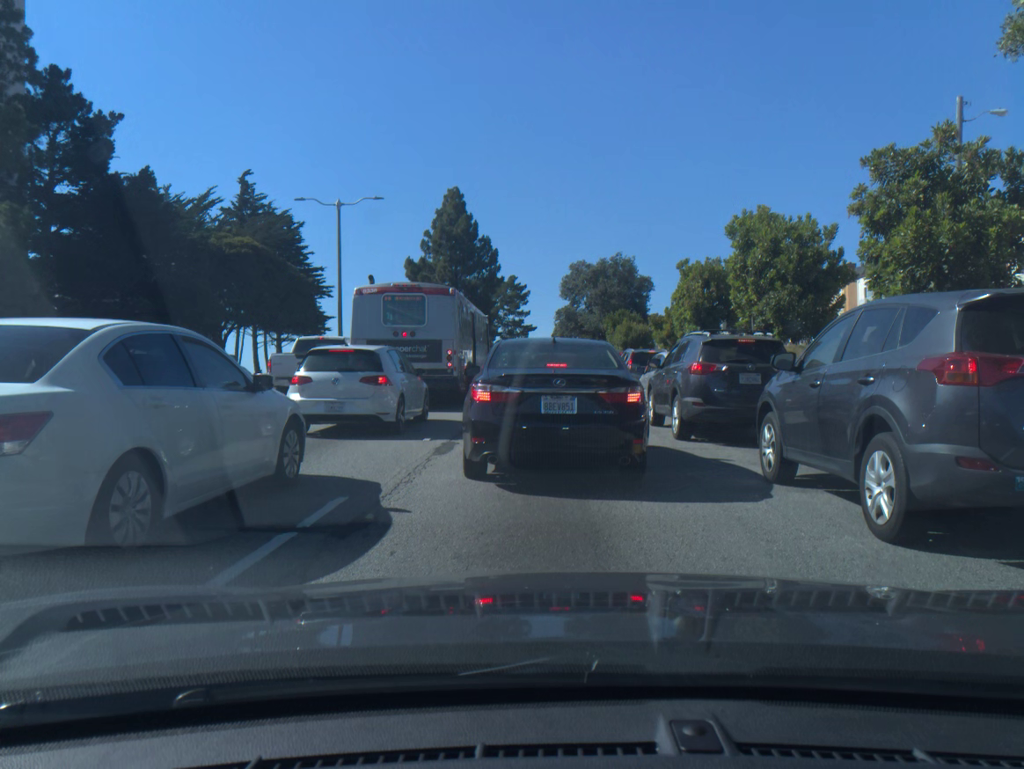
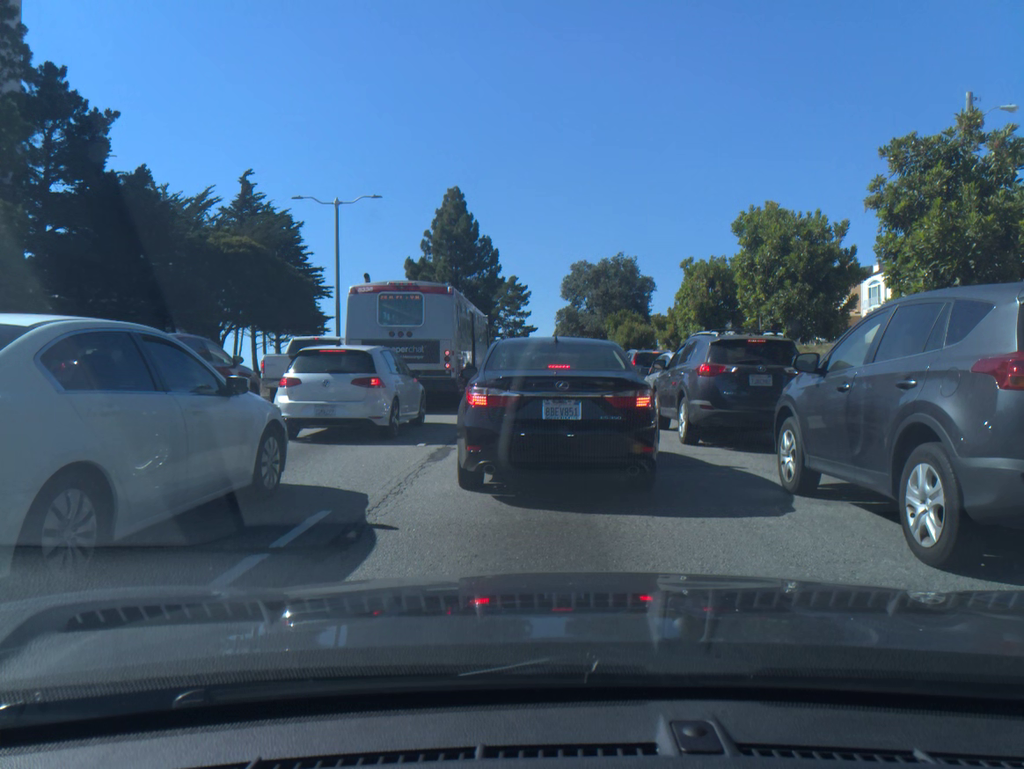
(0.0, +0.6) m; 0°
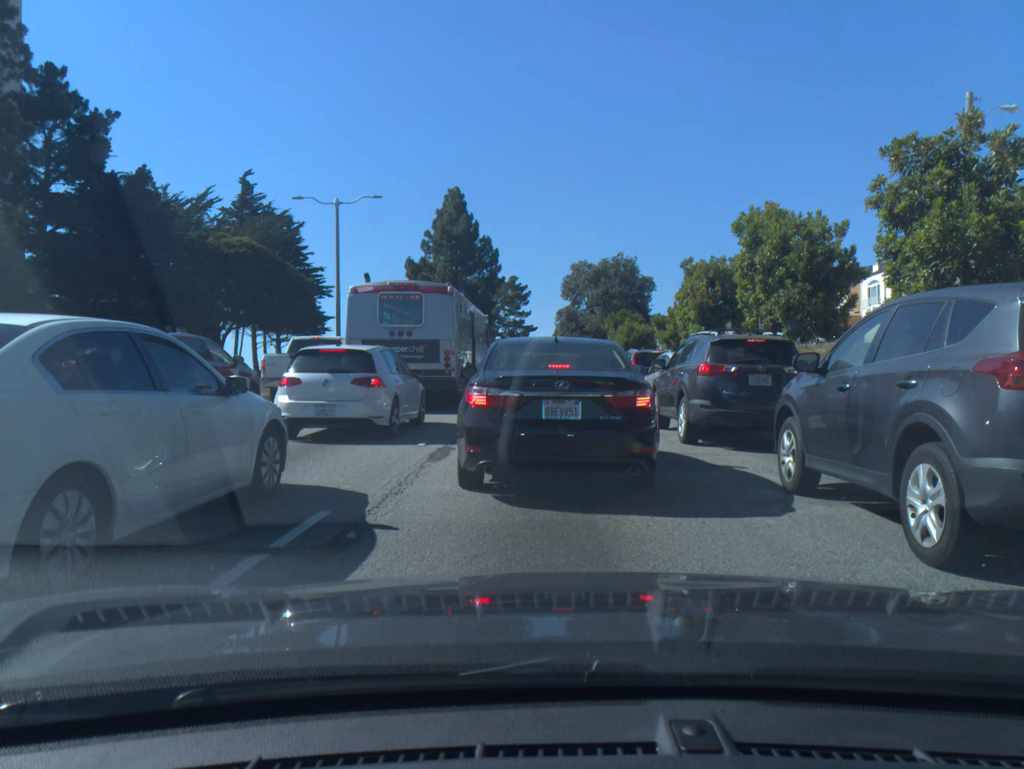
(0.0, 0.0) m; 0°
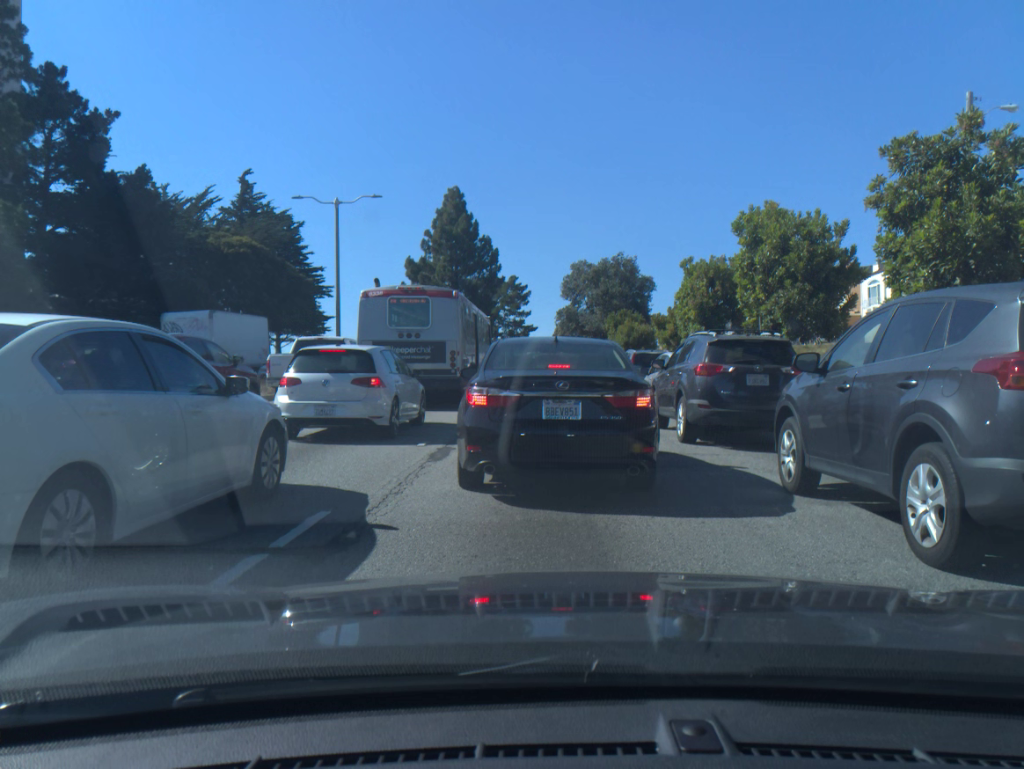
(0.0, 0.0) m; 0°
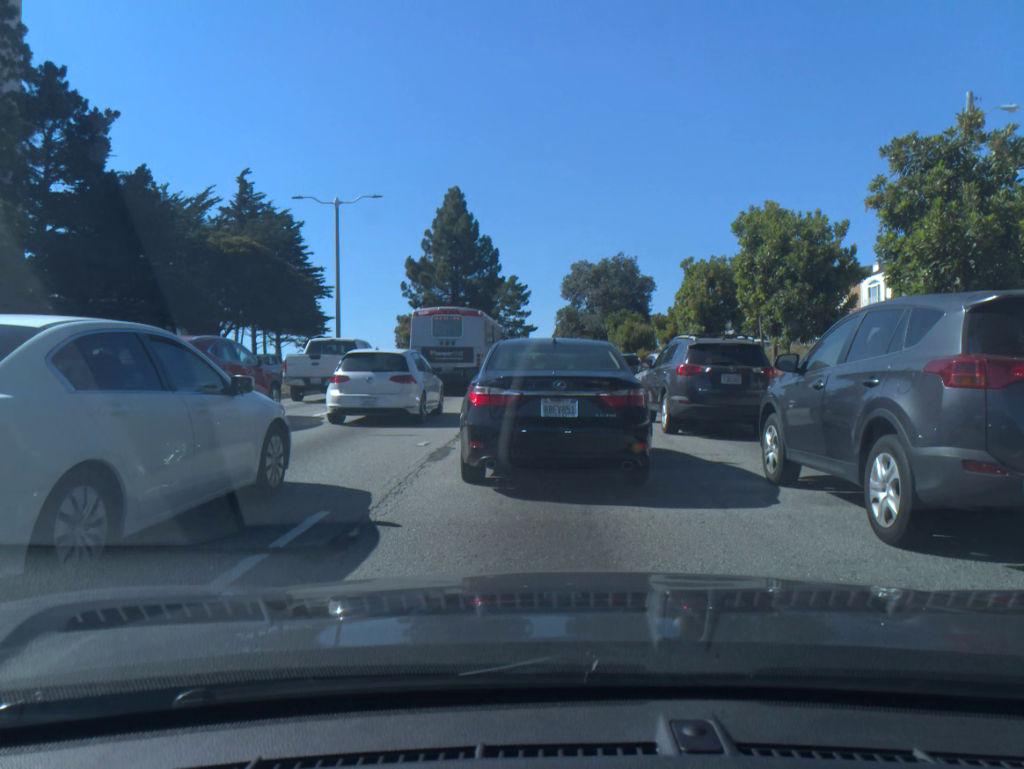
(0.0, 0.0) m; 0°
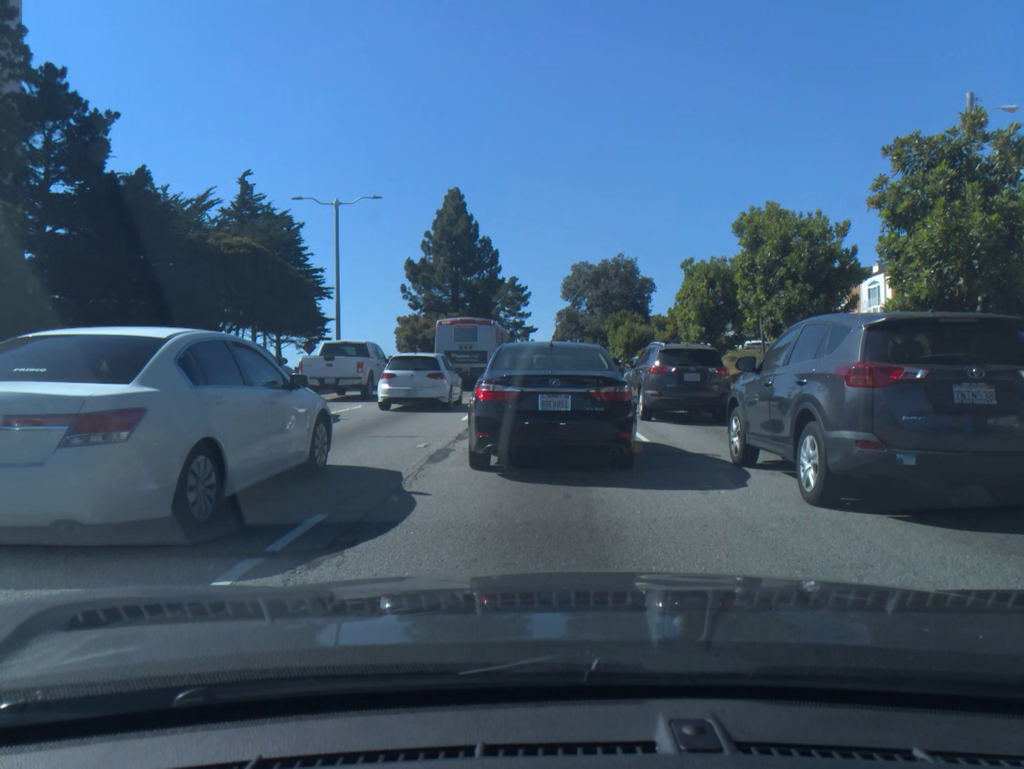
(0.0, +0.1) m; 0°
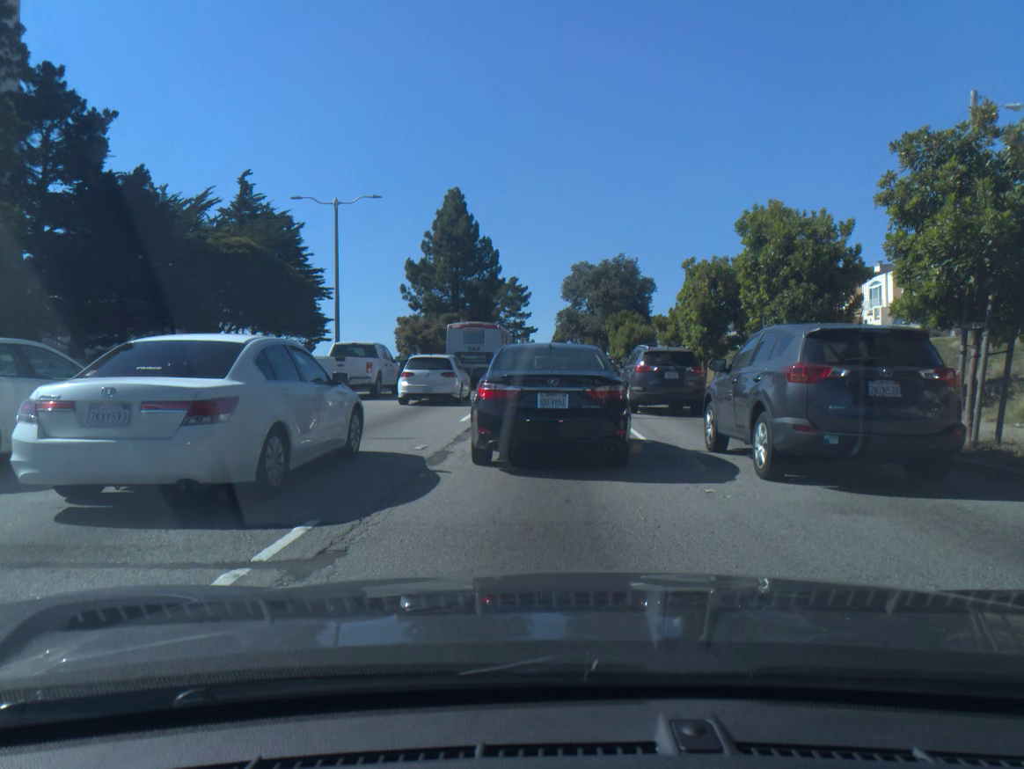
(0.0, +0.2) m; 0°
